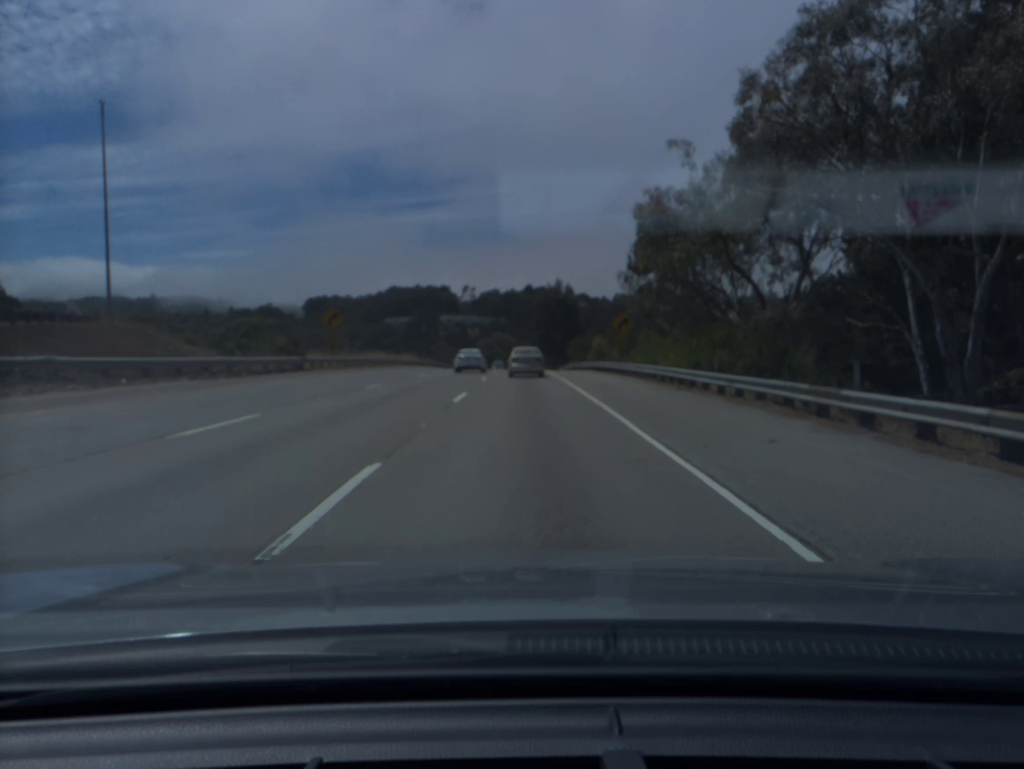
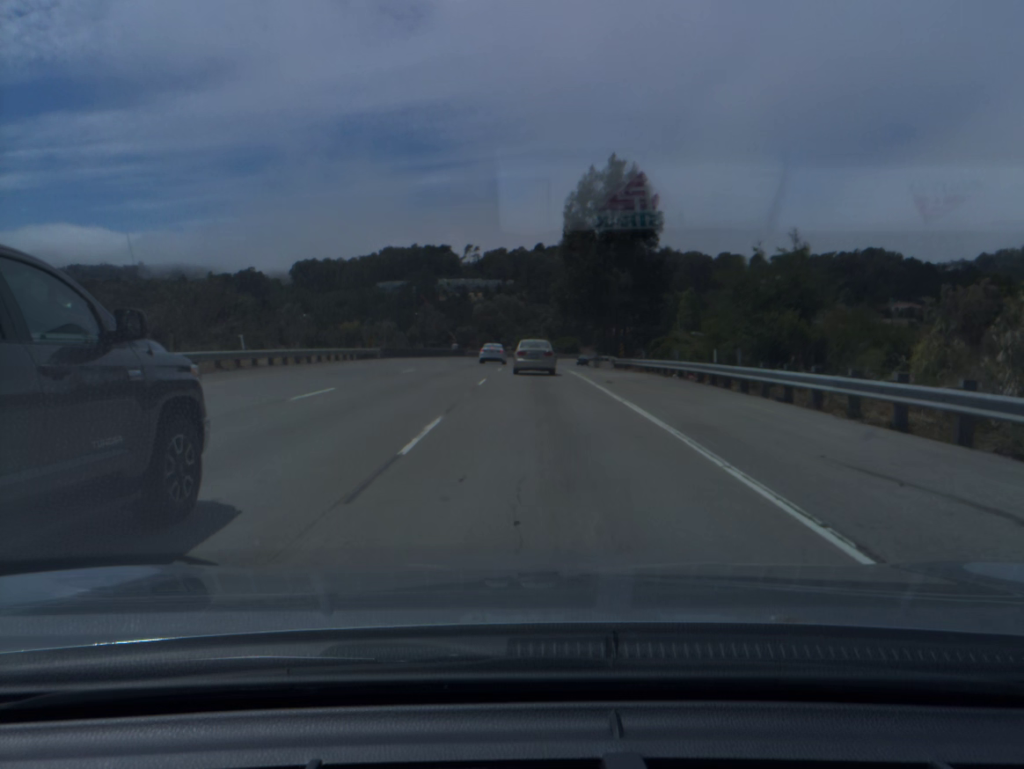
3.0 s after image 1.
(-0.4, +66.9) m; -1°
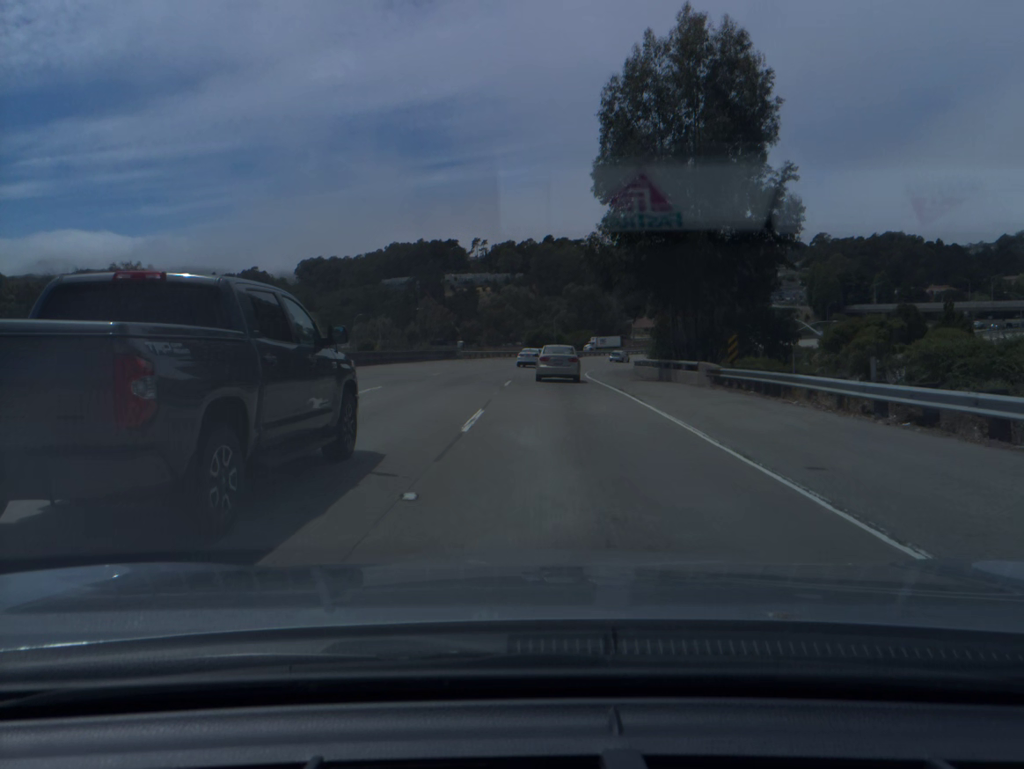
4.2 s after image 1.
(-0.1, +26.6) m; -1°
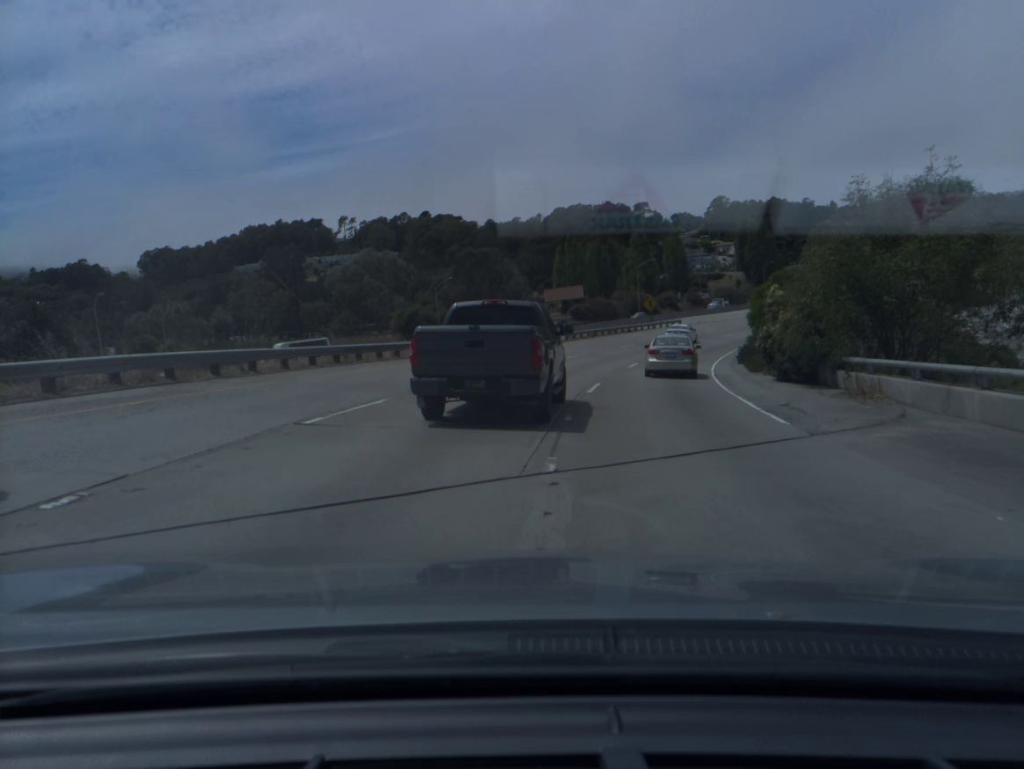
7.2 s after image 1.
(+2.6, +65.8) m; +8°
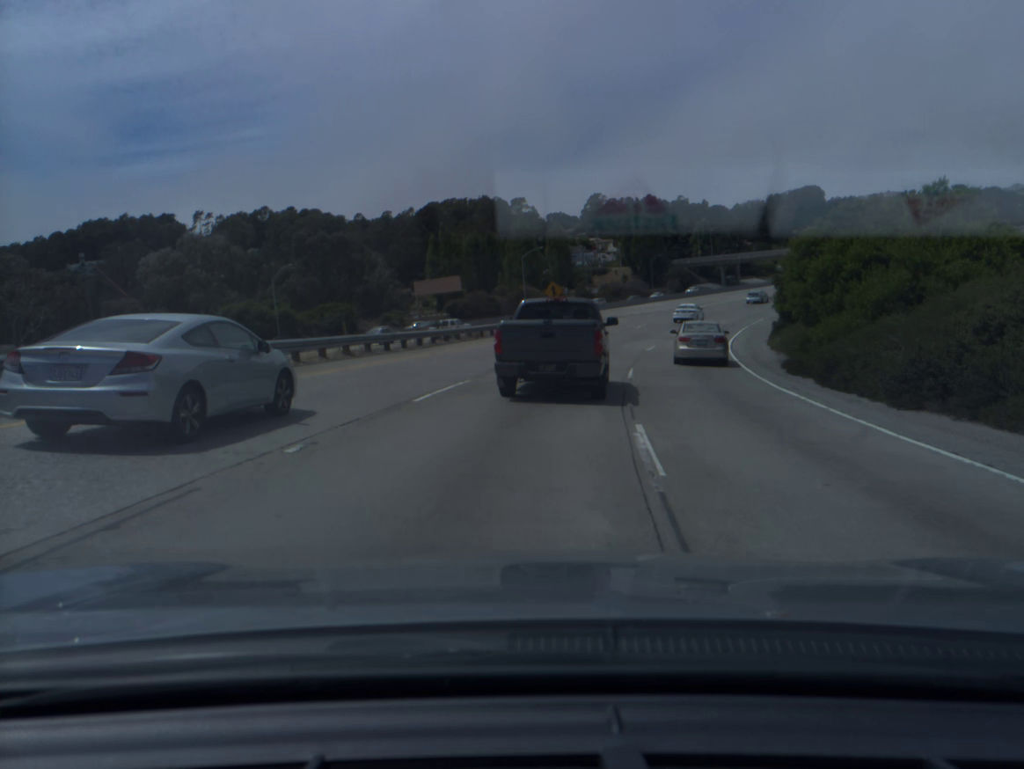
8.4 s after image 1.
(+1.8, +26.2) m; +9°
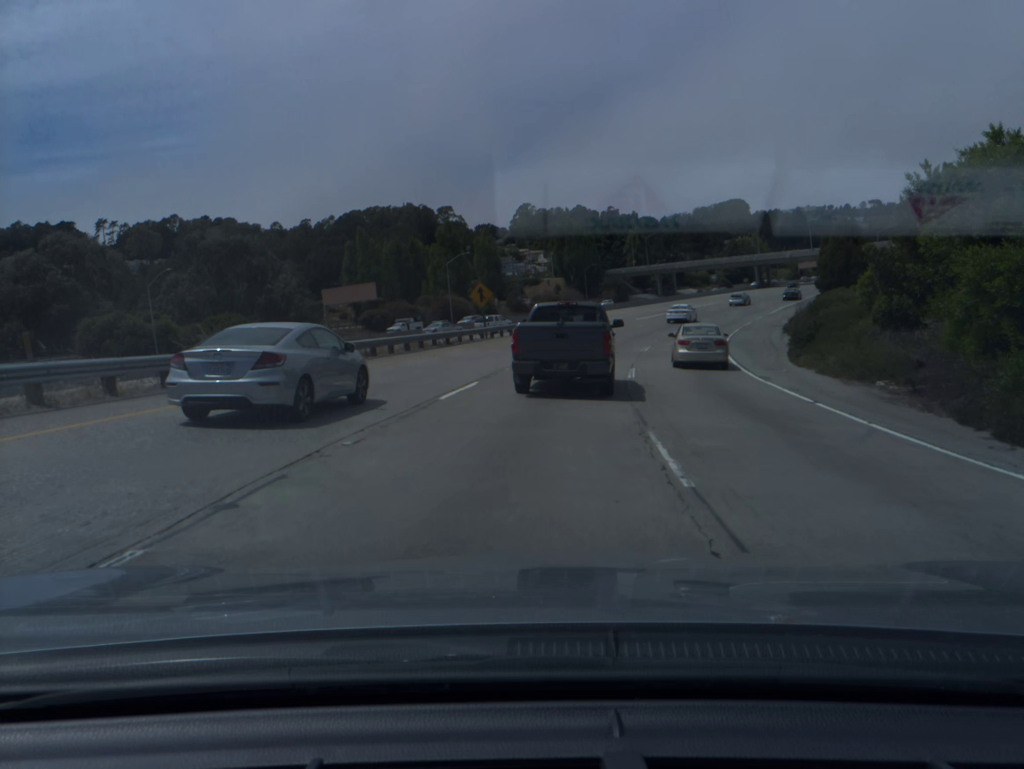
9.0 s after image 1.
(+0.6, +13.4) m; +5°
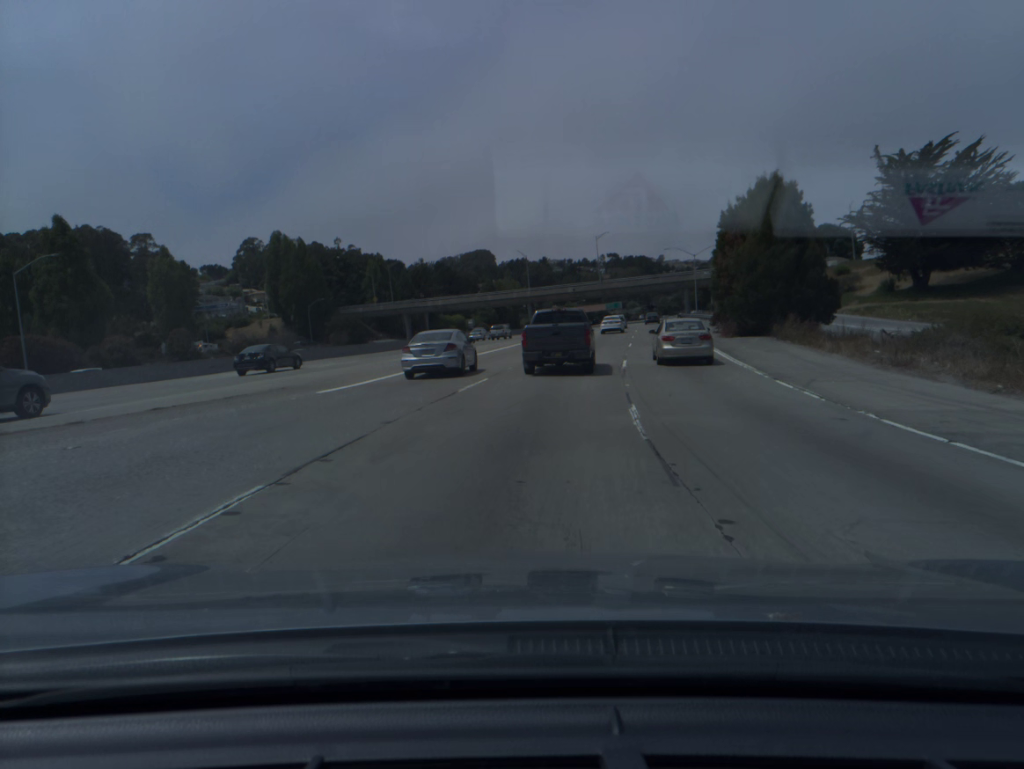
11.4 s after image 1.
(+9.0, +53.7) m; +18°
